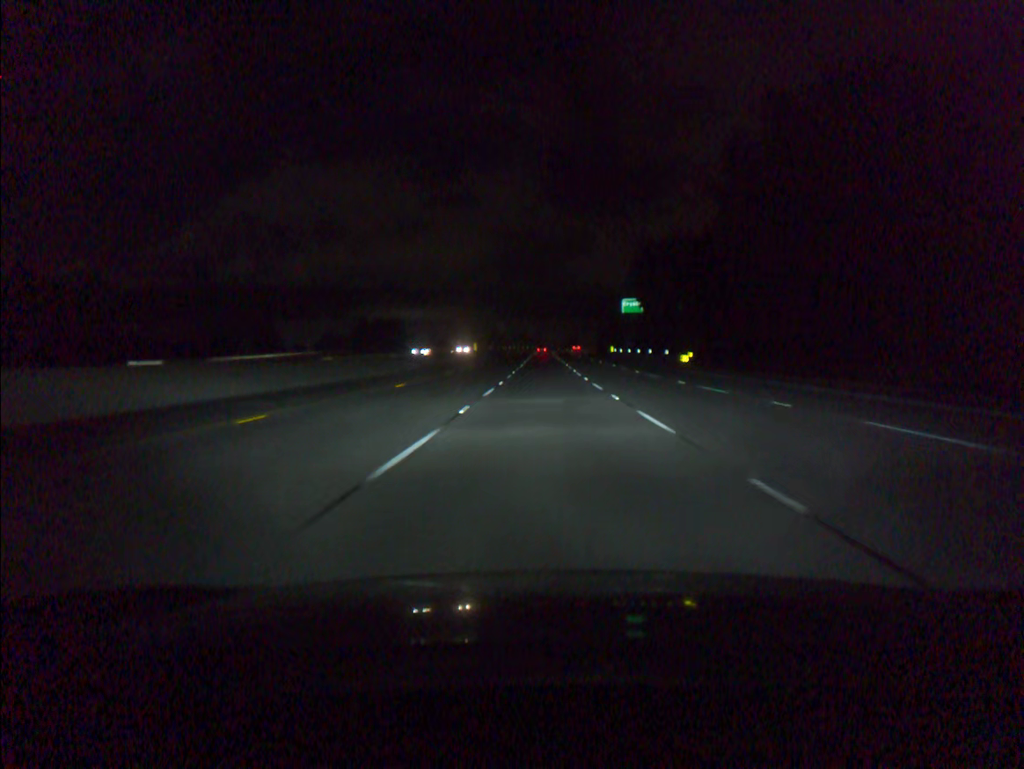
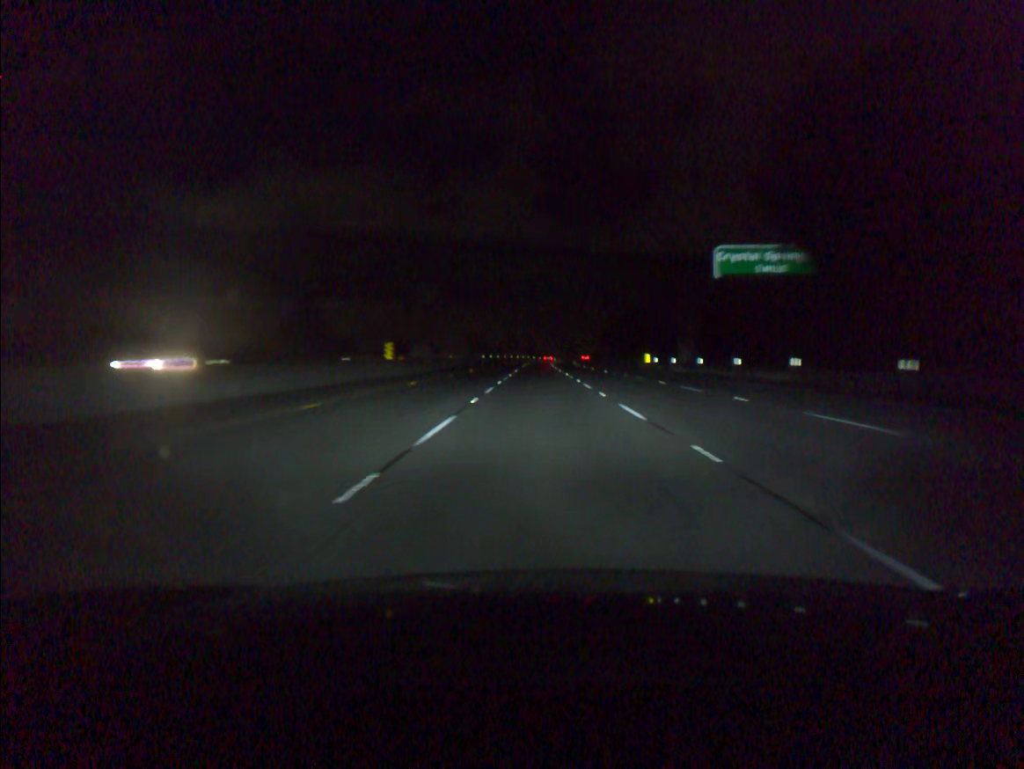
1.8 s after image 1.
(+0.2, +54.4) m; 0°
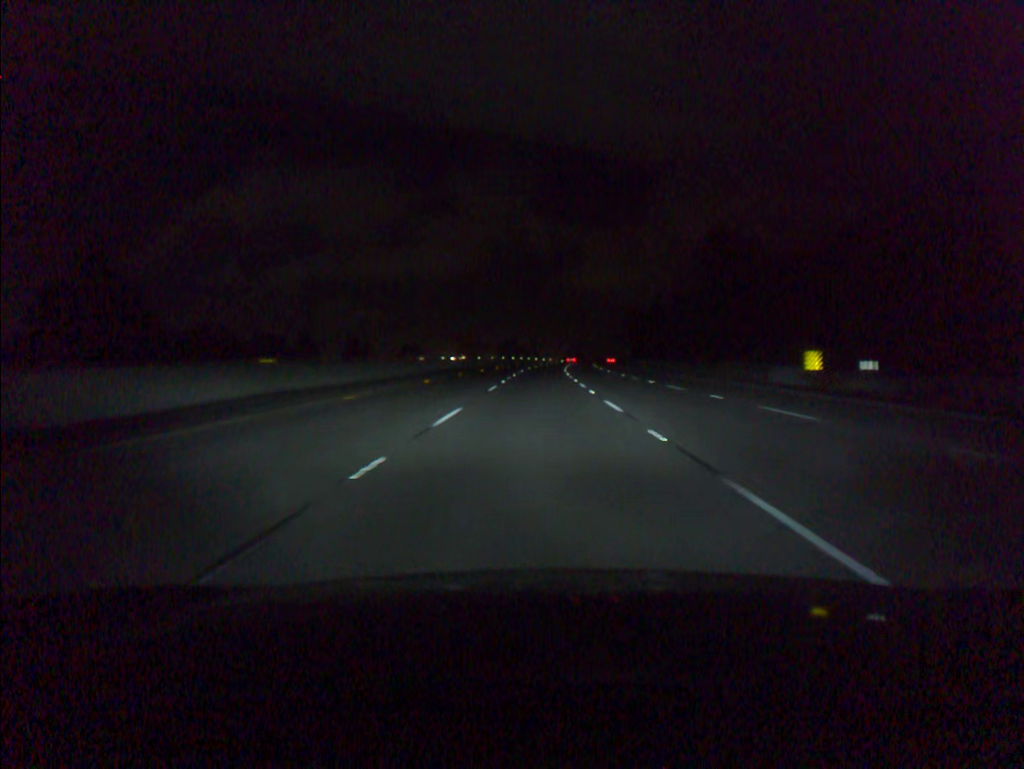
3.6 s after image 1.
(0.0, +54.1) m; 0°
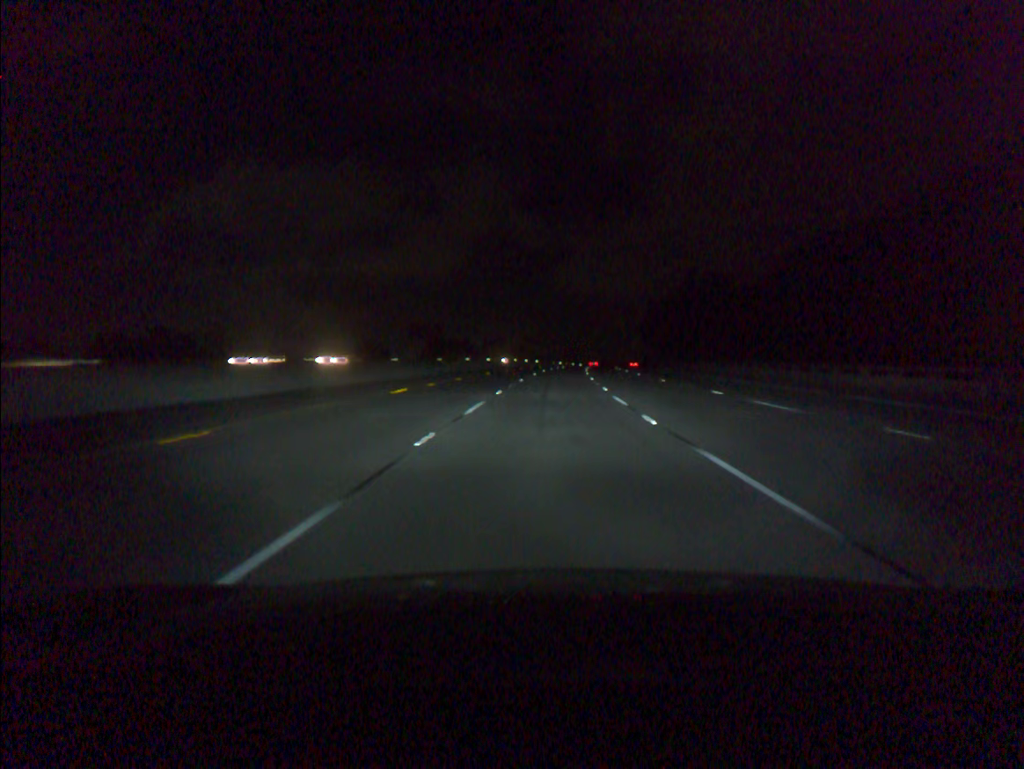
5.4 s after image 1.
(-0.1, +54.3) m; 0°
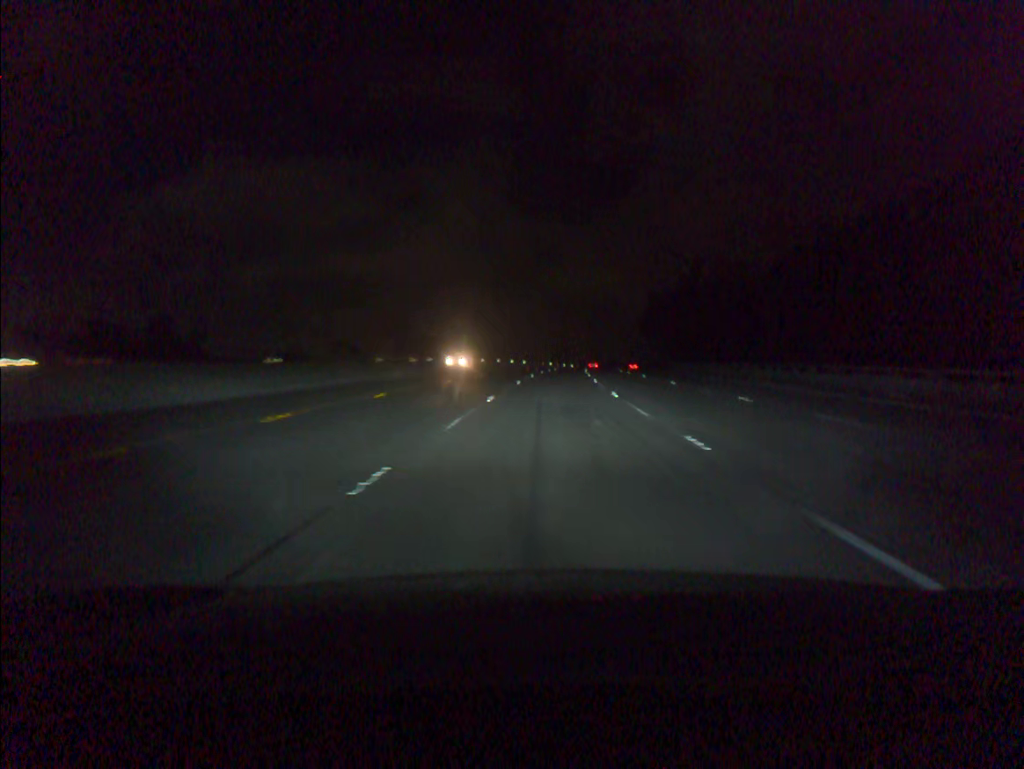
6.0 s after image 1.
(+0.1, +18.2) m; +1°
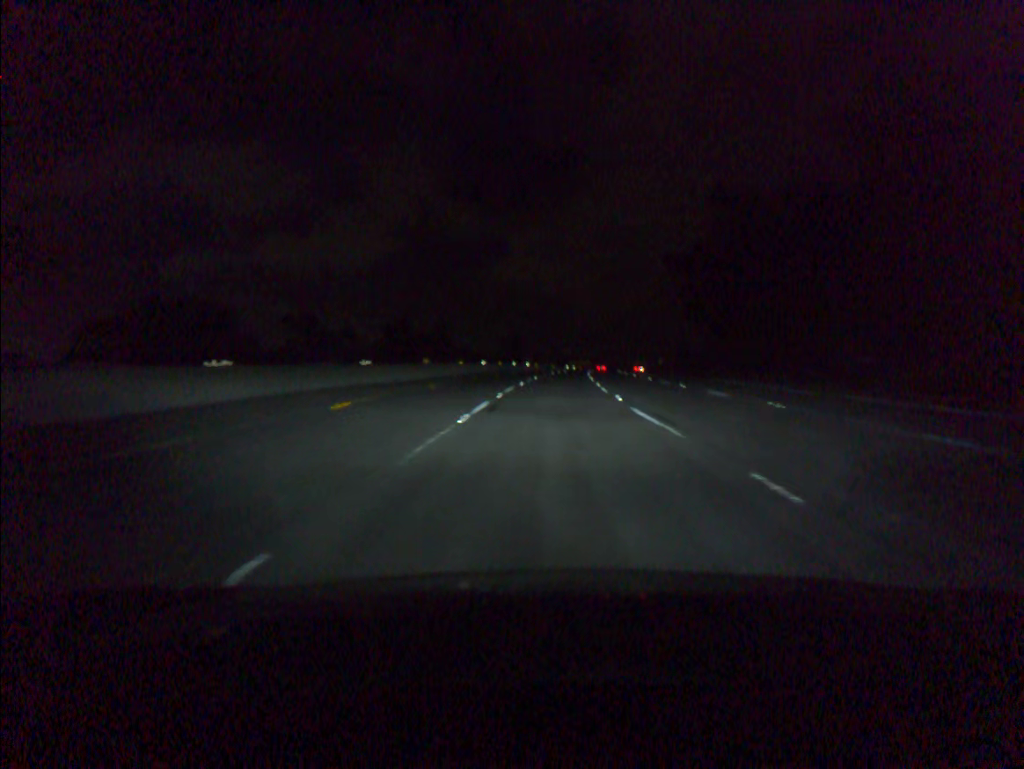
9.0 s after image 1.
(+3.3, +91.3) m; +3°
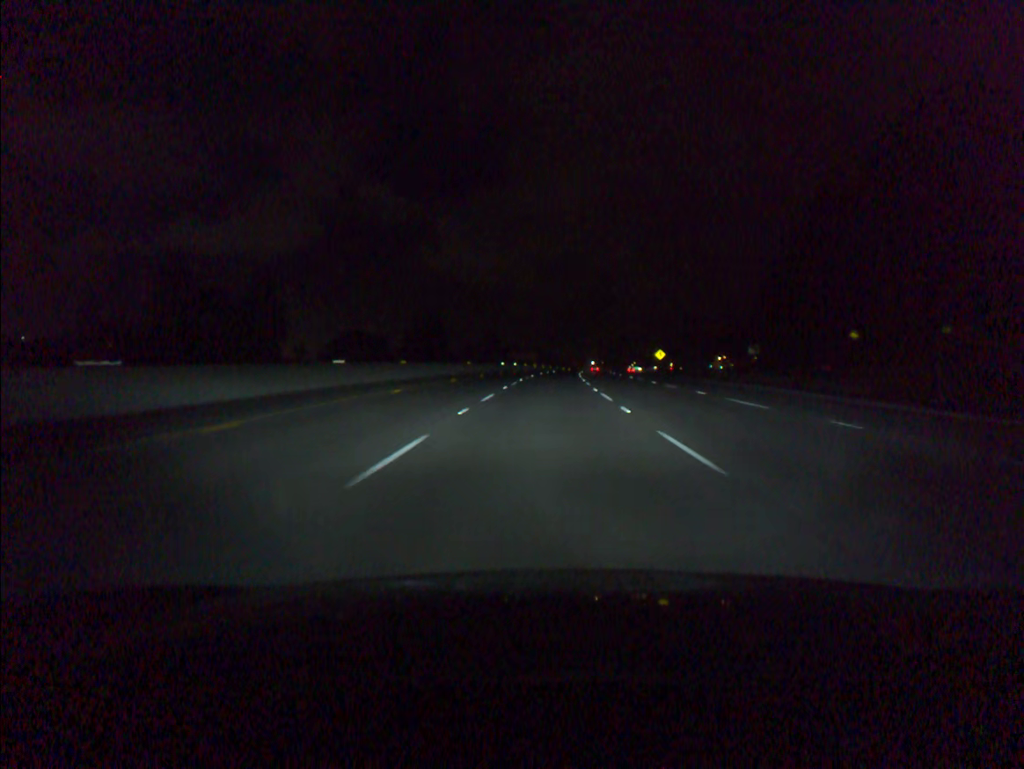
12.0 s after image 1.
(+3.9, +91.7) m; +4°
